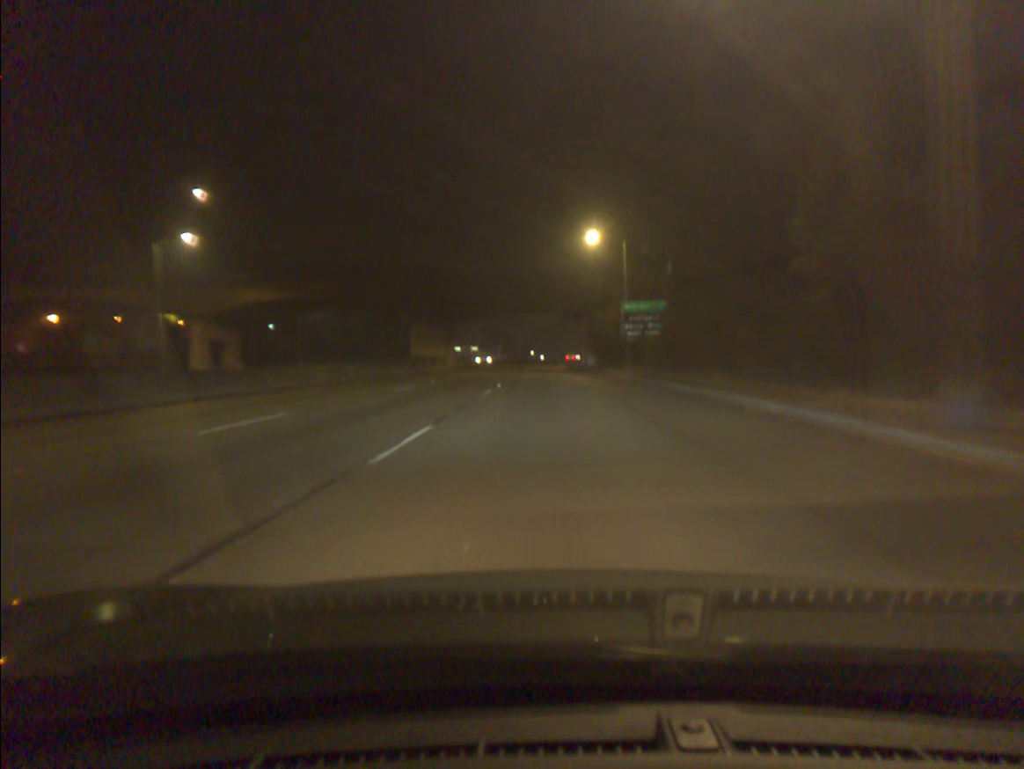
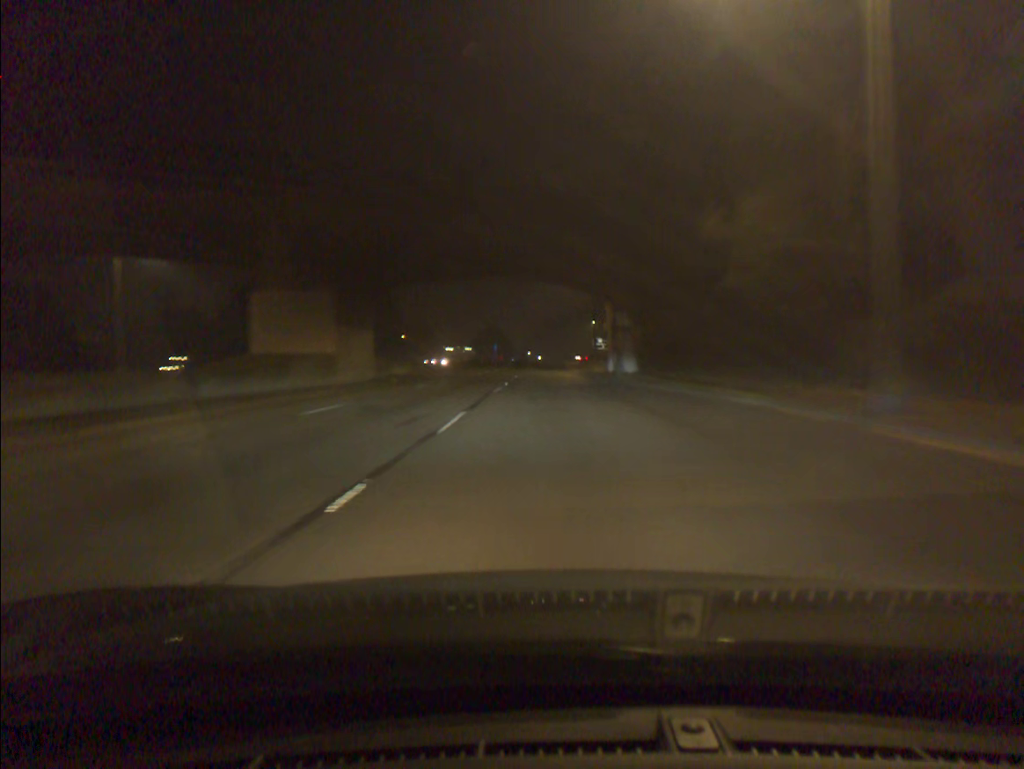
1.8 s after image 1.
(0.0, +40.7) m; 0°
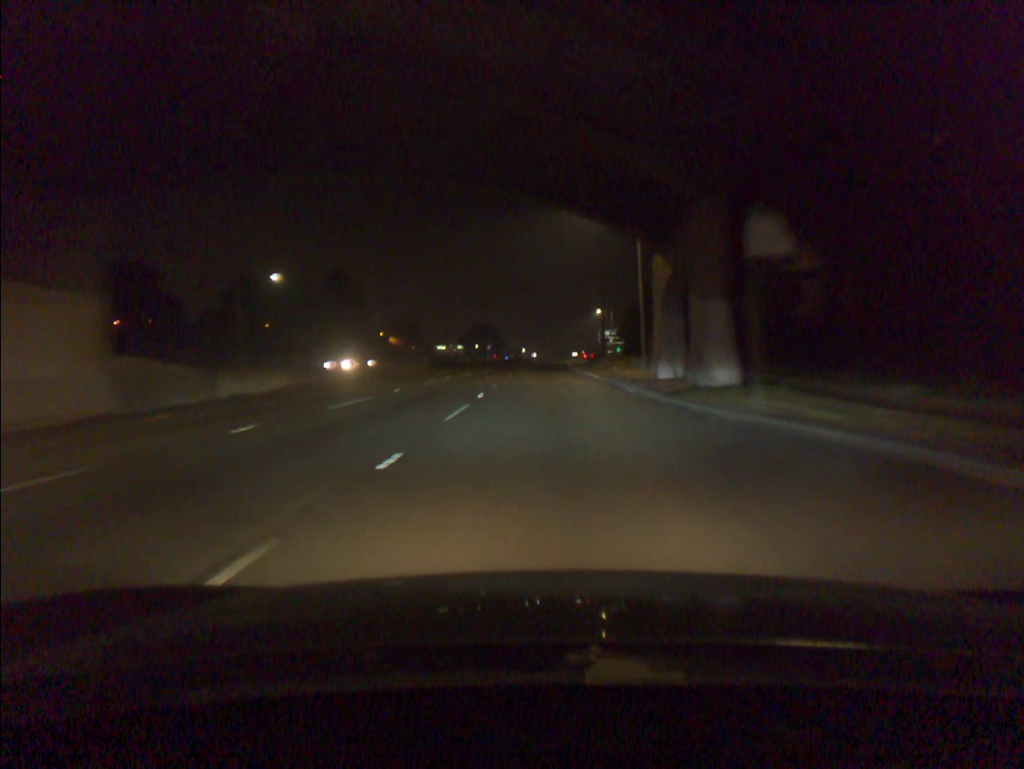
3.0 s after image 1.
(+0.1, +26.8) m; 0°
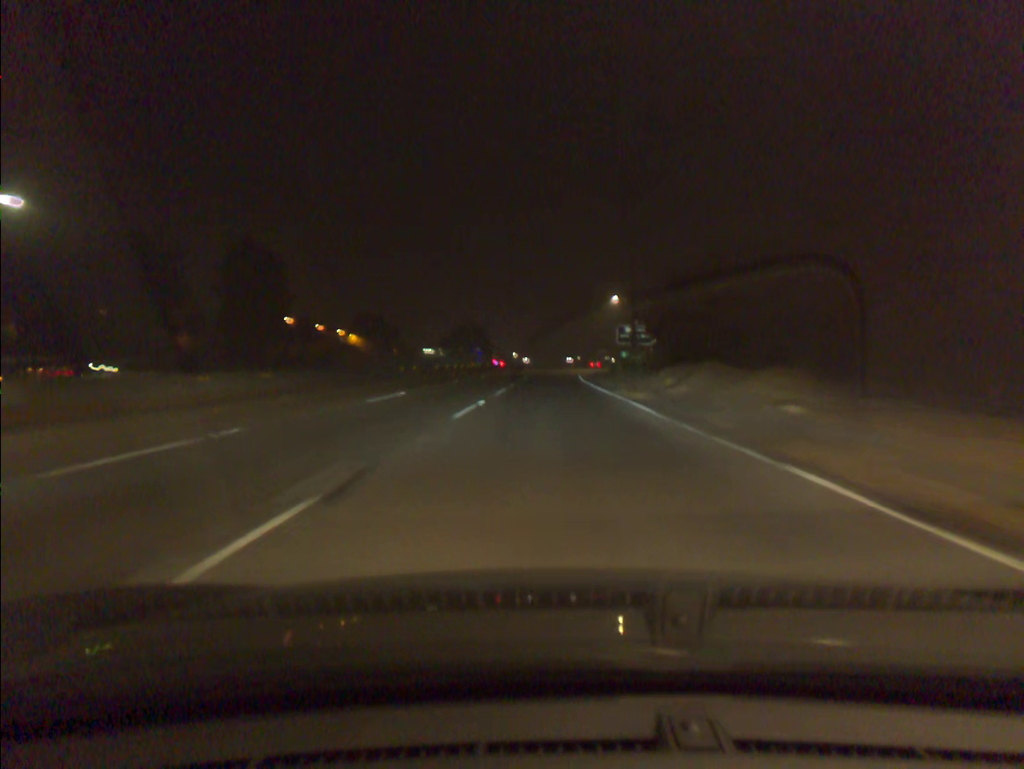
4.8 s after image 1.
(0.0, +39.9) m; 0°
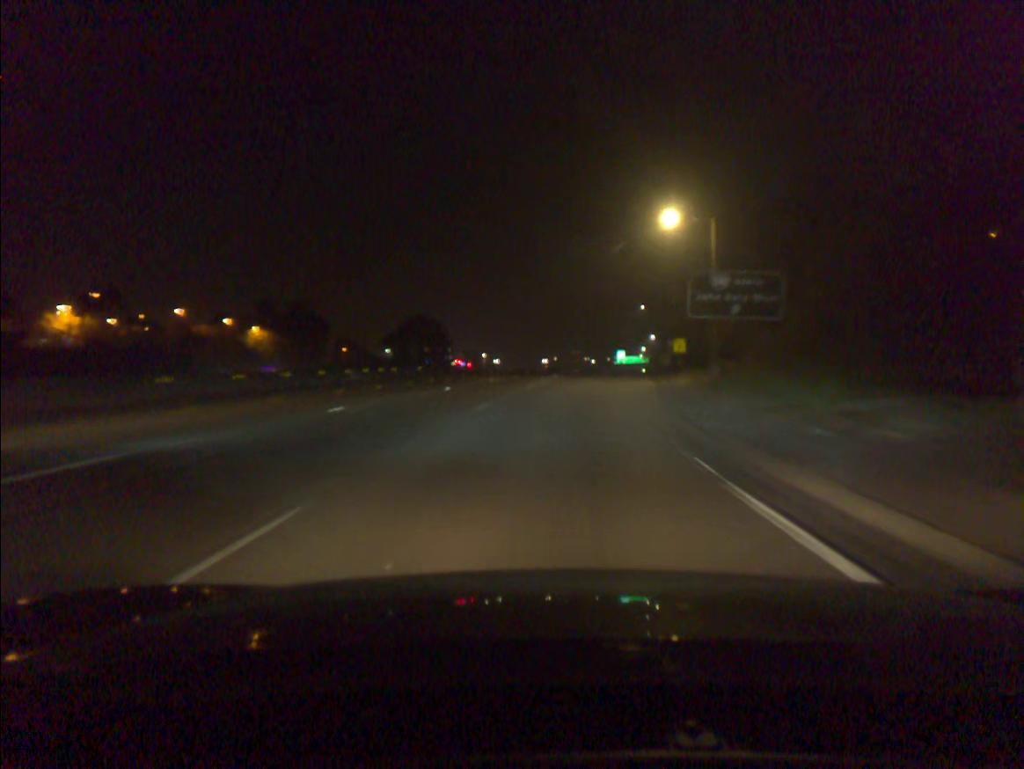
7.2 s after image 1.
(+0.9, +53.6) m; +2°
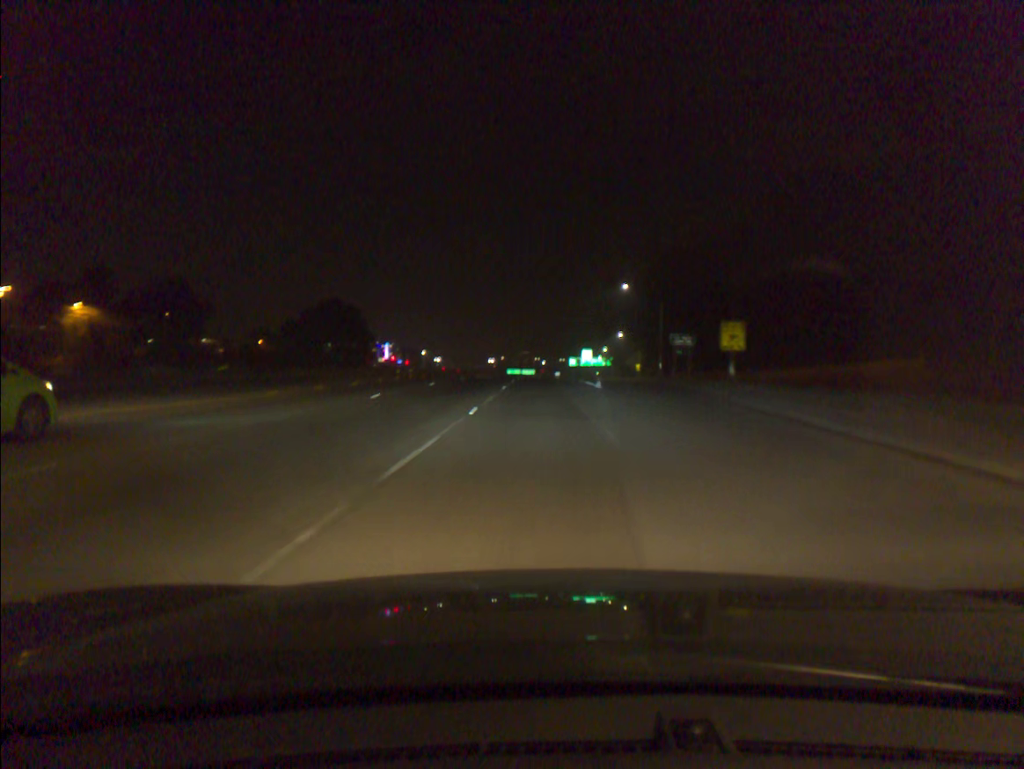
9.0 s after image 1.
(+1.4, +41.3) m; +4°
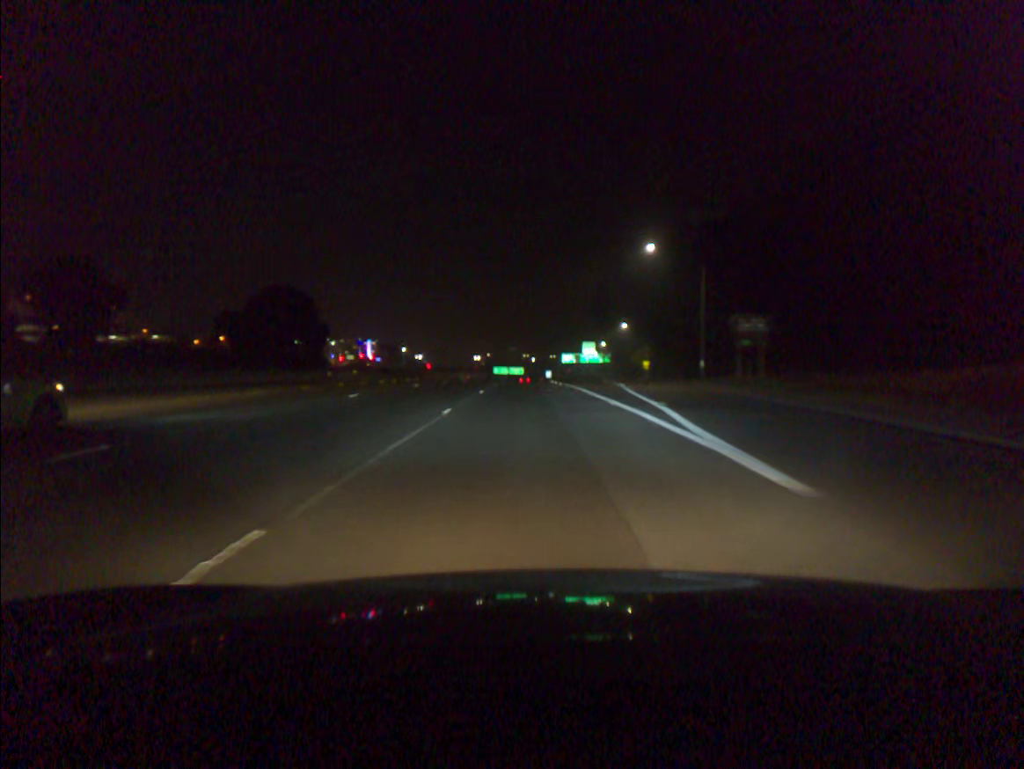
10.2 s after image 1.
(+0.2, +28.5) m; +1°
